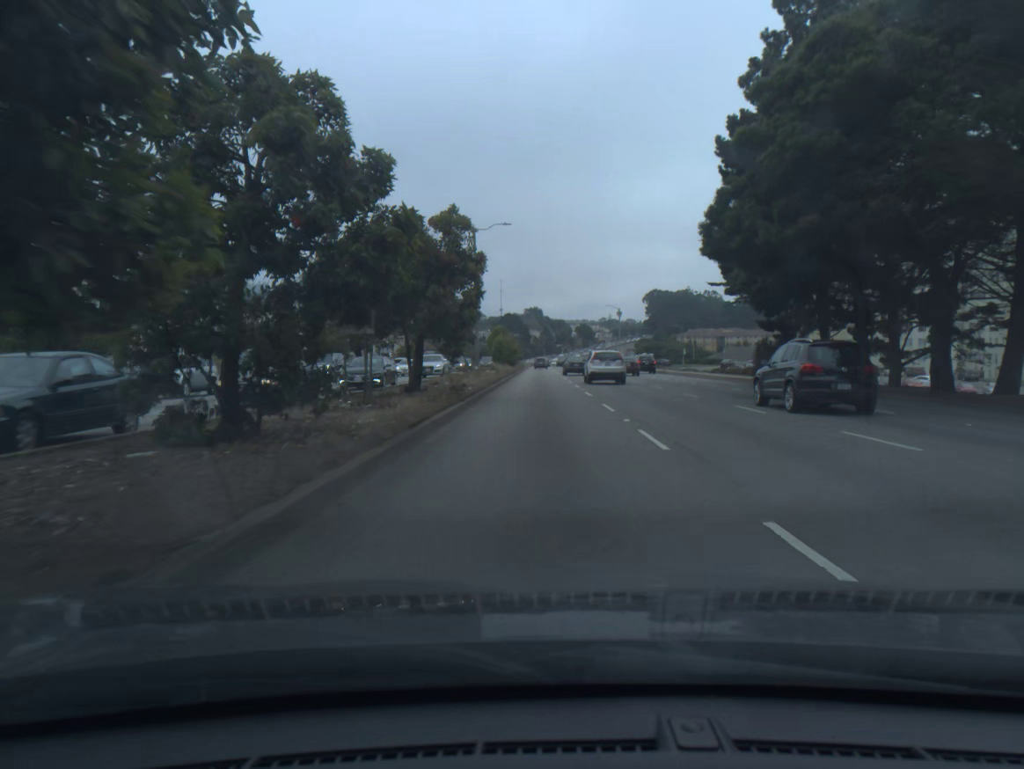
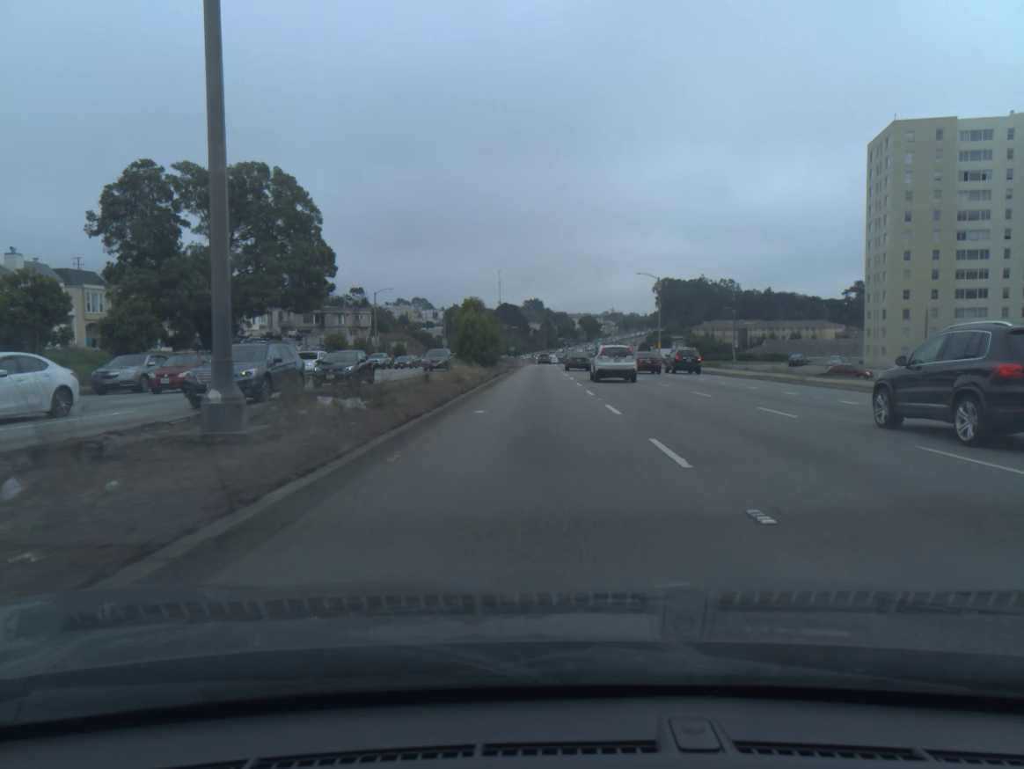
(+0.1, +39.1) m; 0°
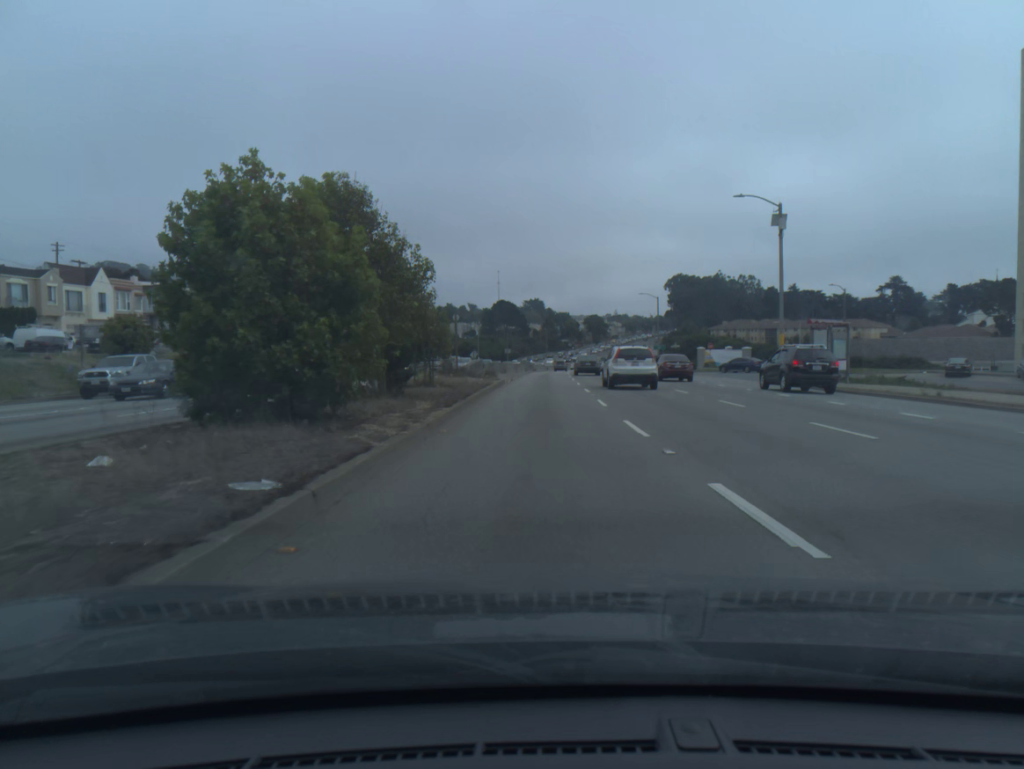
(-0.1, +40.4) m; 0°
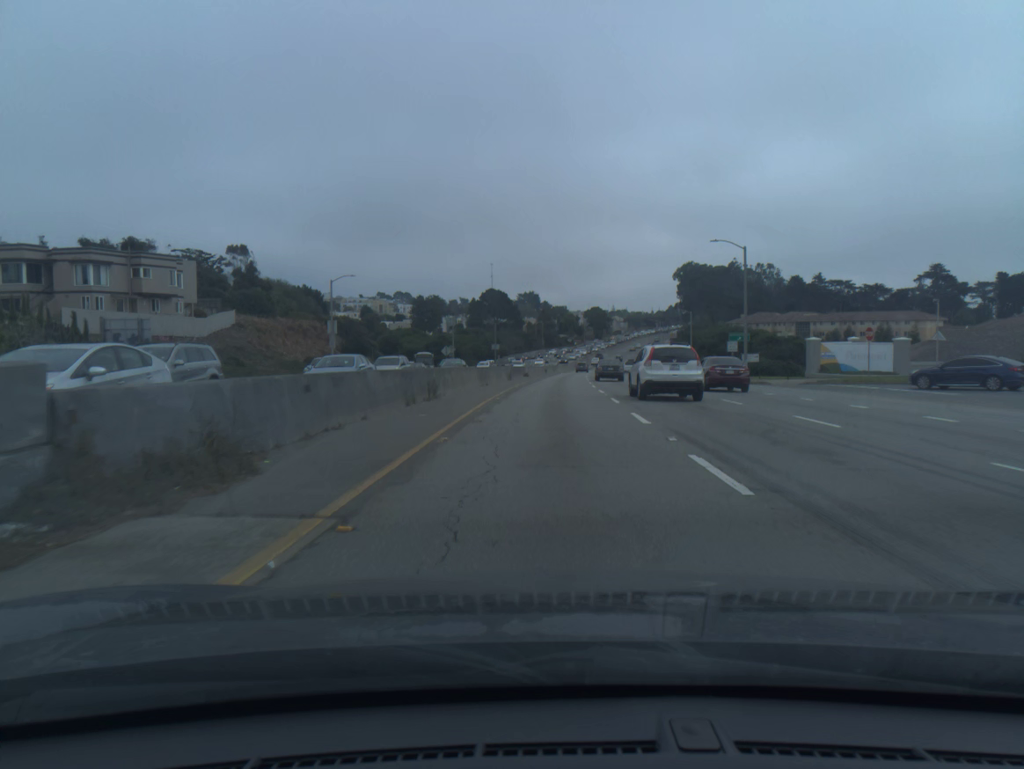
(0.0, +42.3) m; 0°
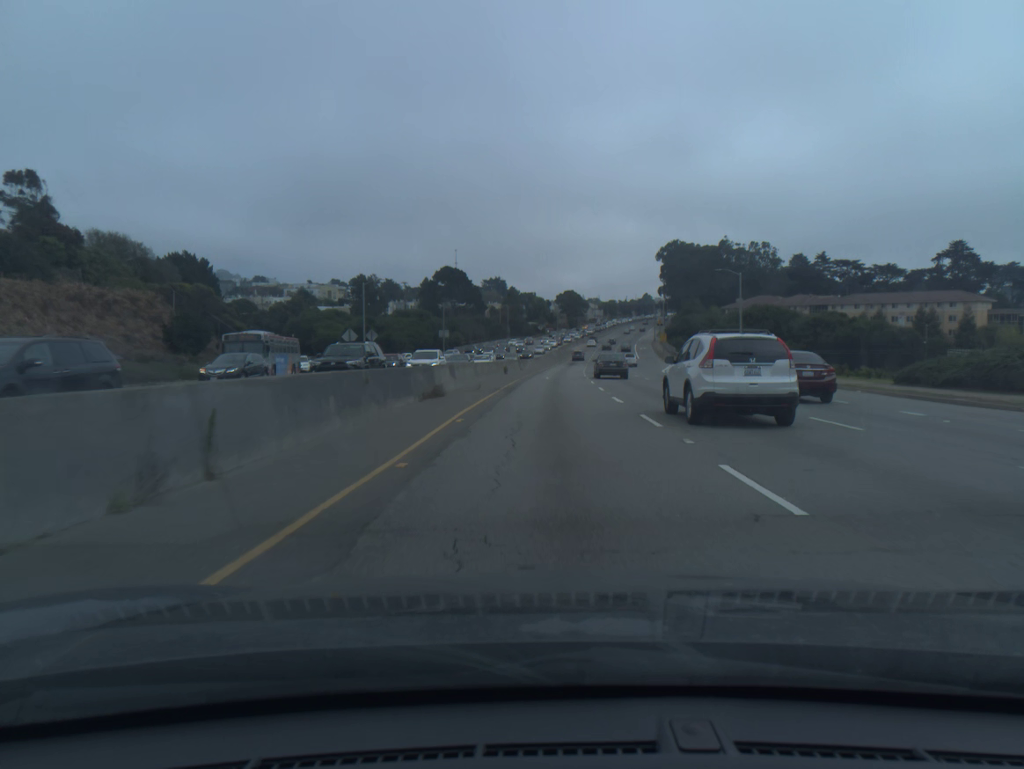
(+0.8, +44.9) m; +2°
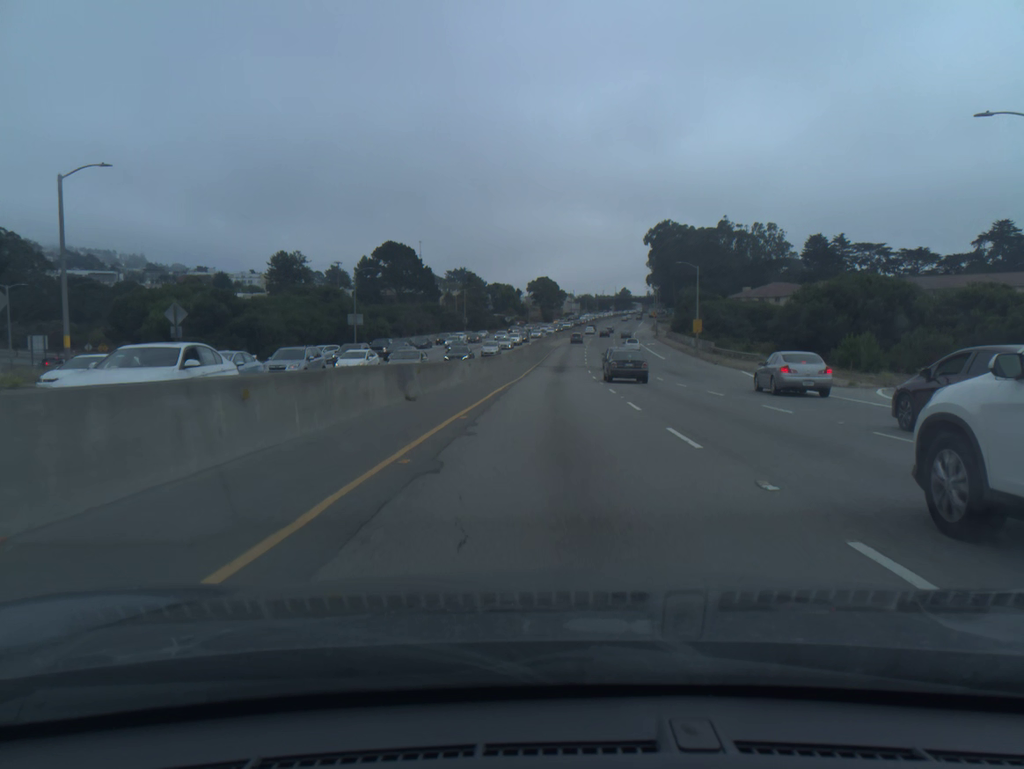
(+0.8, +48.0) m; +2°
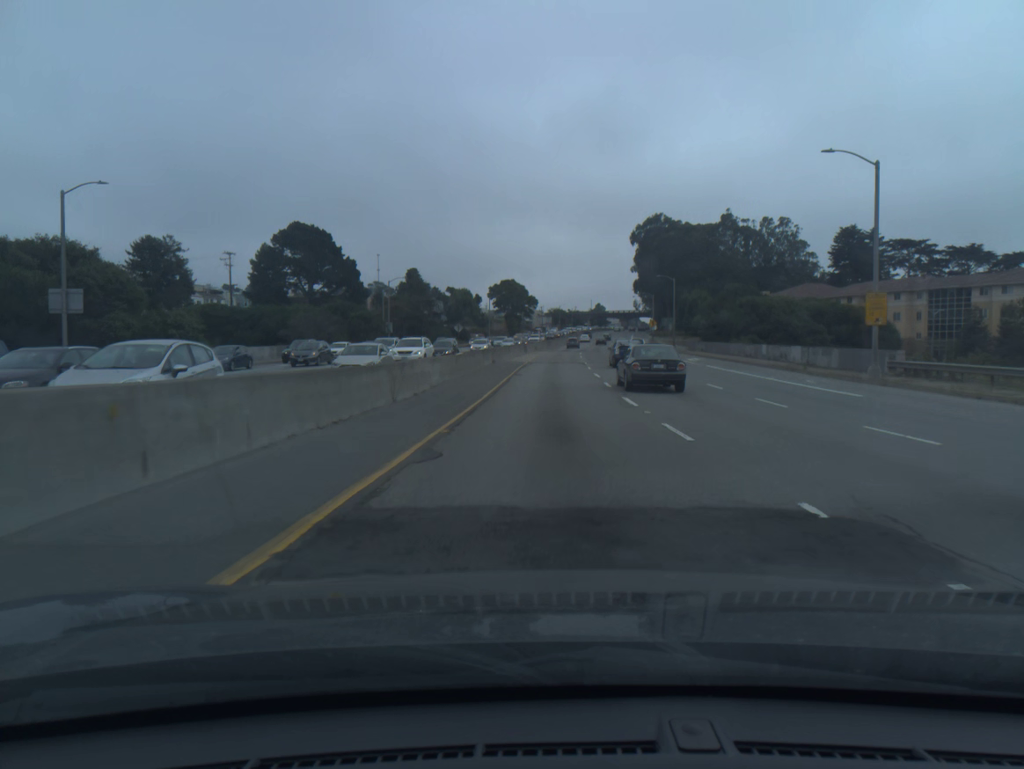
(+1.0, +50.4) m; +2°
